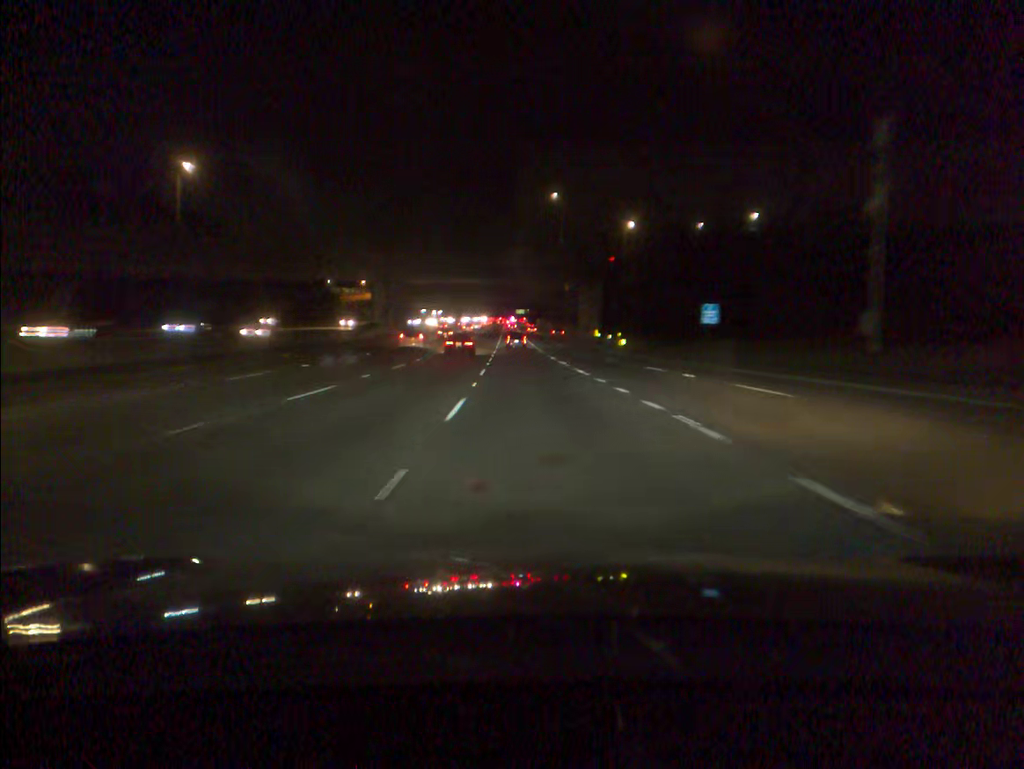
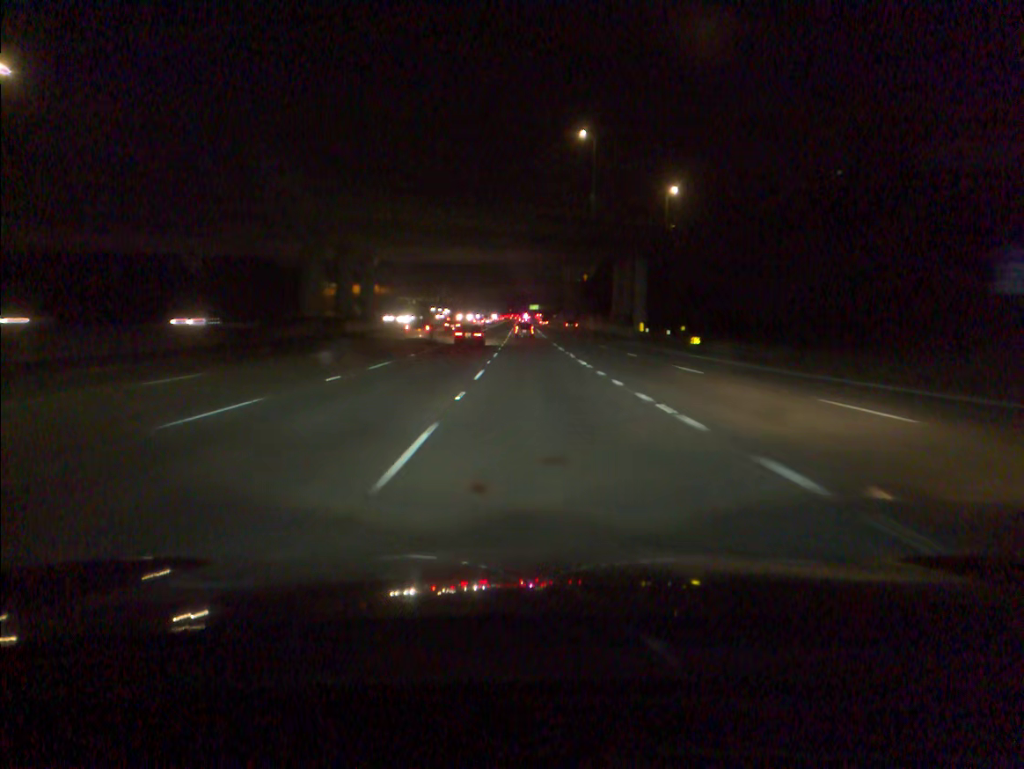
(-0.4, +34.9) m; -1°
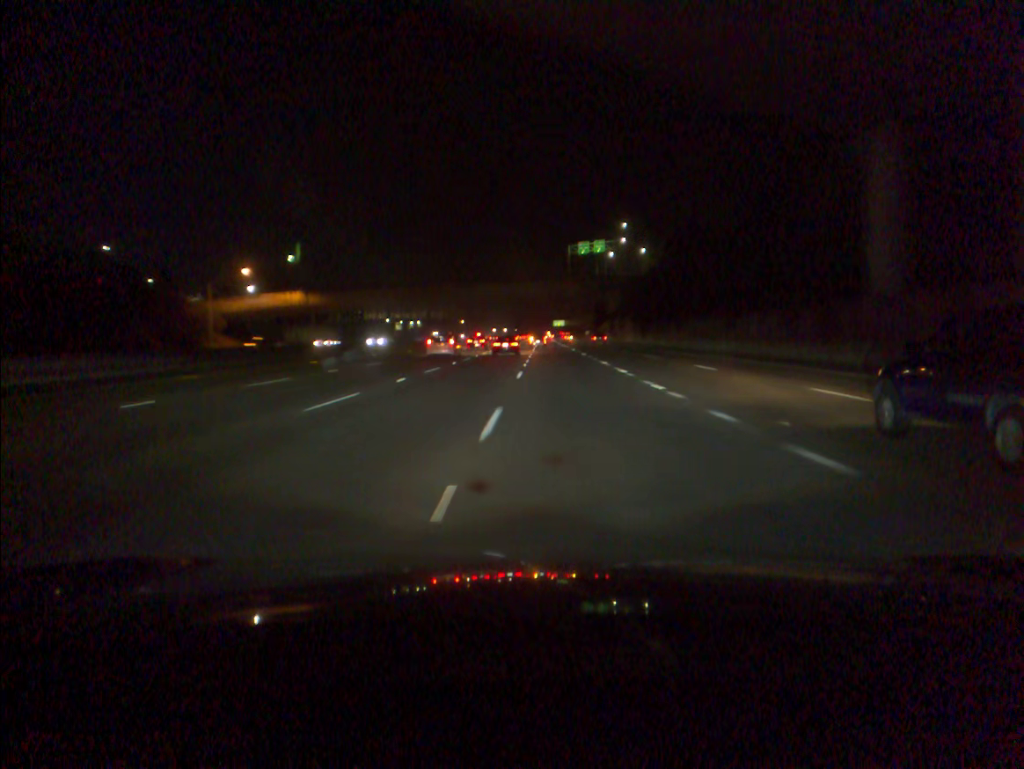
(-0.6, +84.1) m; -1°
